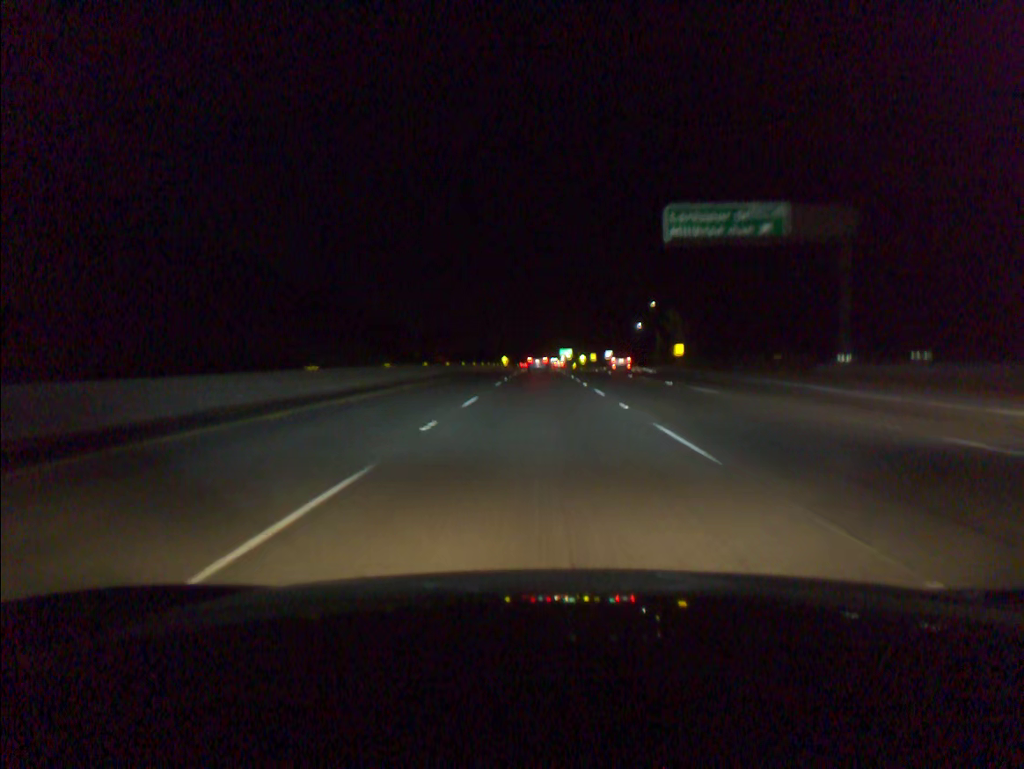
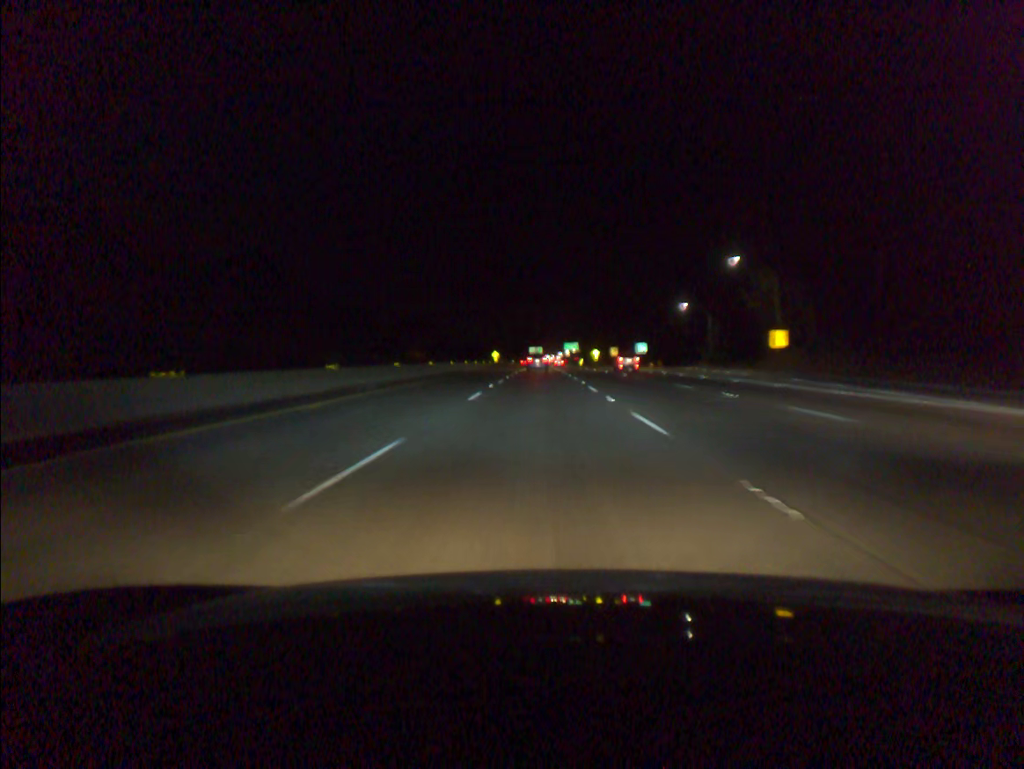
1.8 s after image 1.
(0.0, +55.6) m; 0°
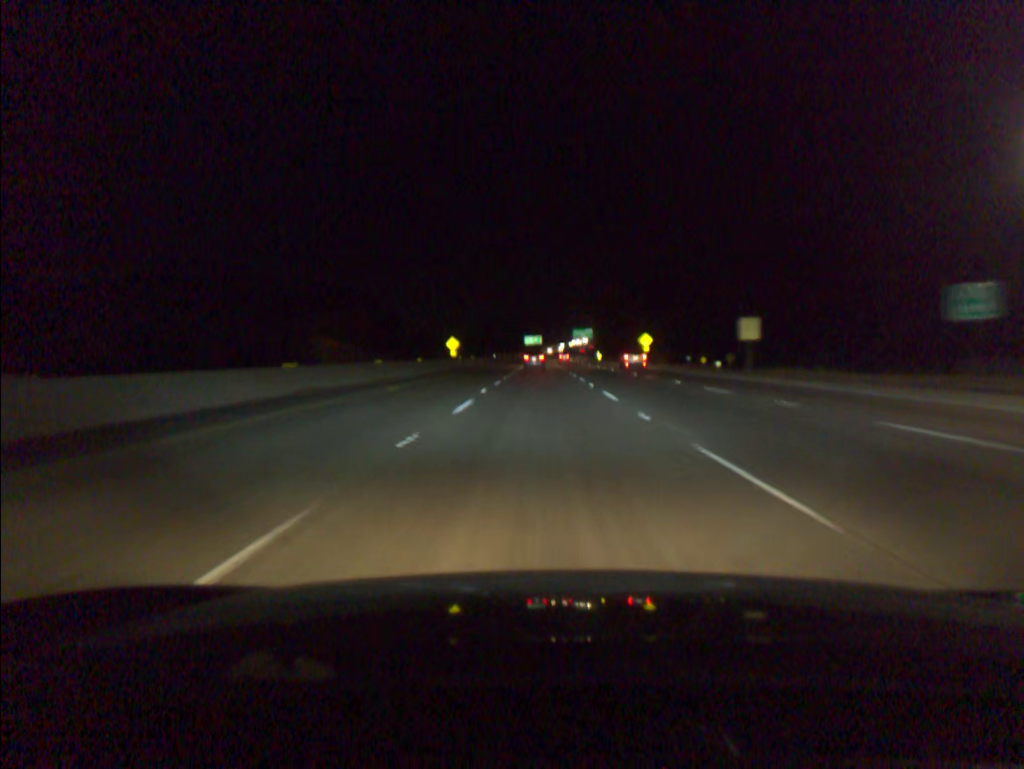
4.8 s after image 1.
(-0.2, +93.1) m; 0°
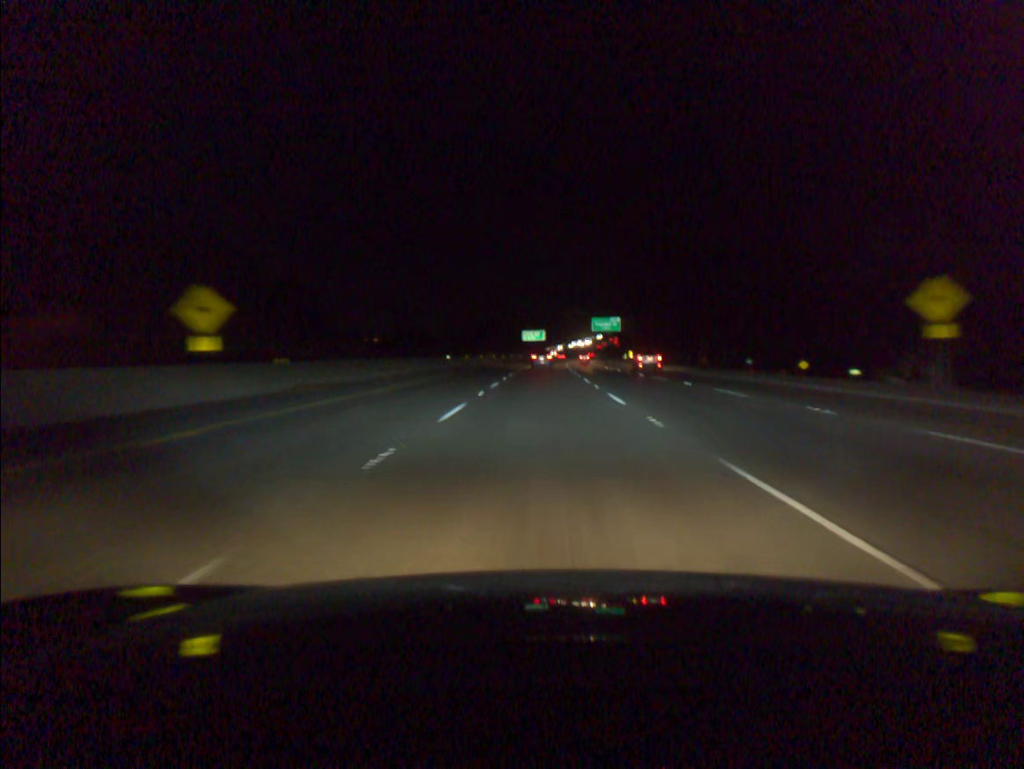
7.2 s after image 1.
(-0.1, +74.7) m; 0°
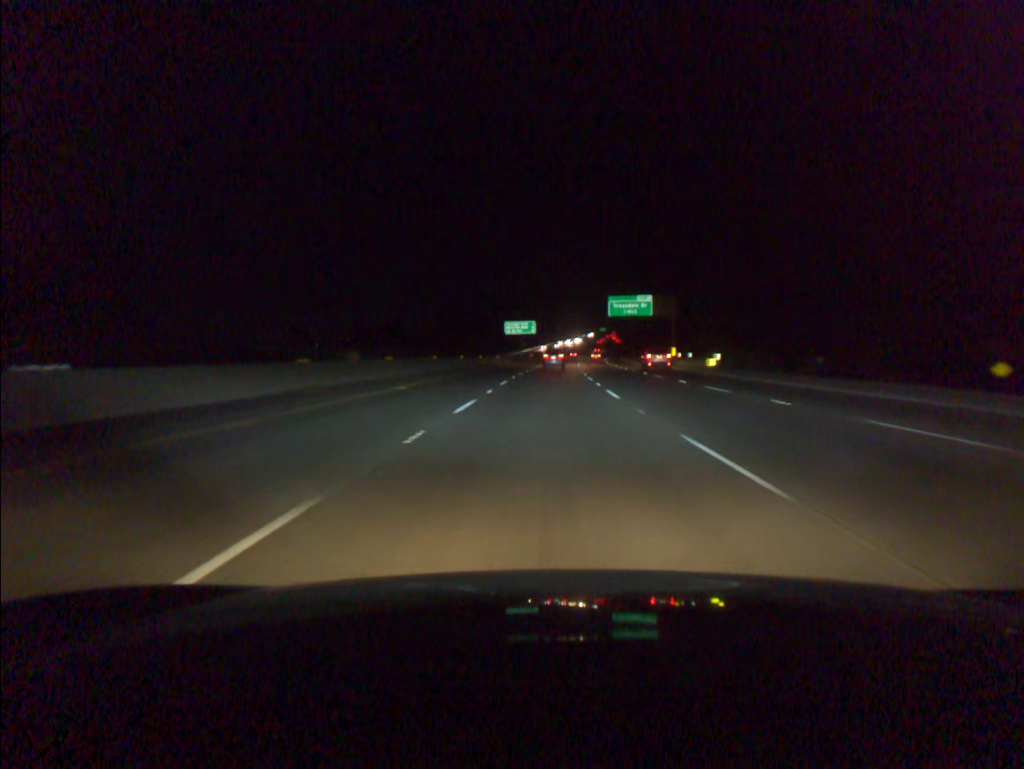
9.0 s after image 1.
(+0.2, +55.9) m; +1°
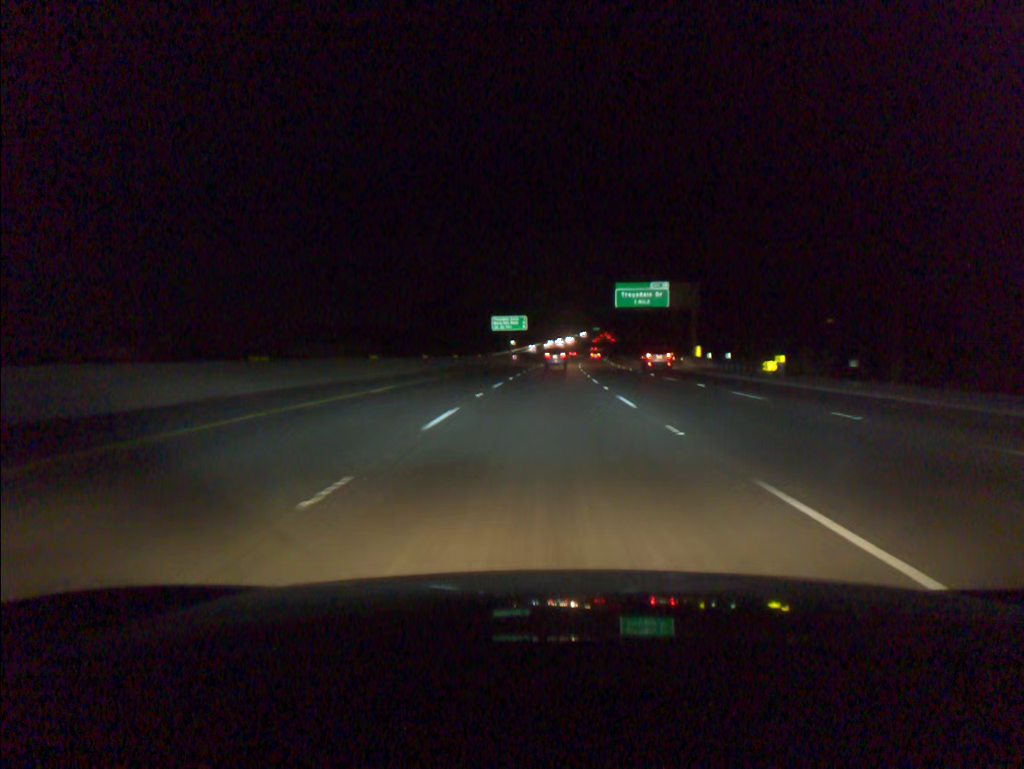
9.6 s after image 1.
(+0.1, +18.6) m; +1°
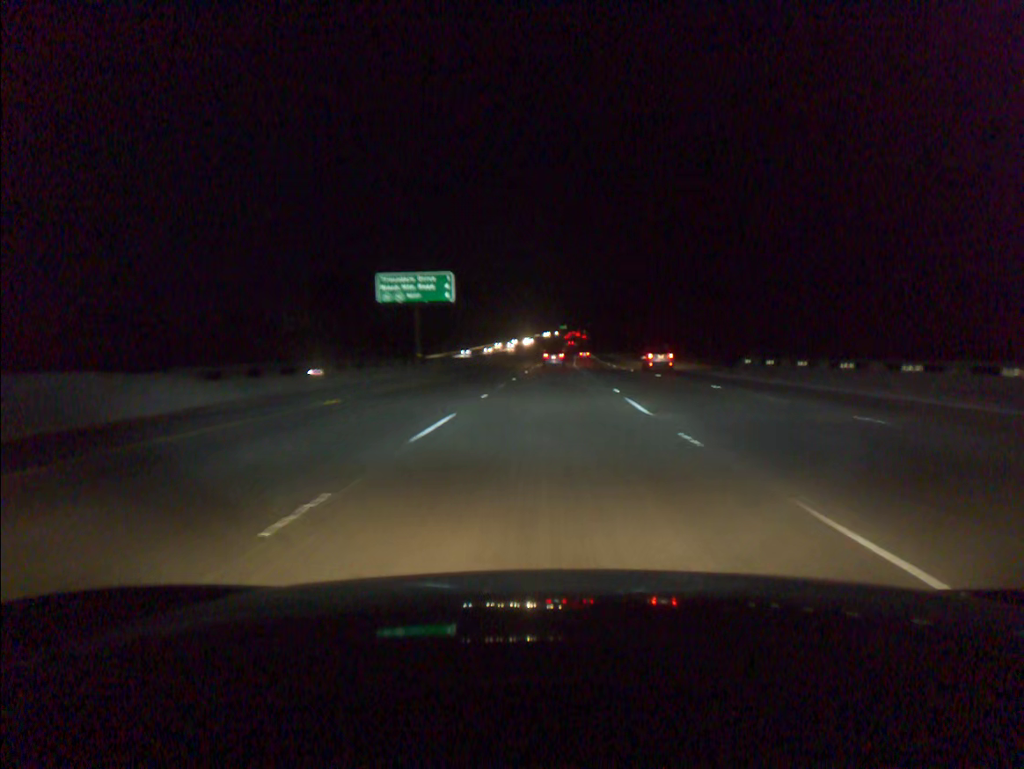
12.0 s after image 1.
(+1.7, +74.2) m; +3°
